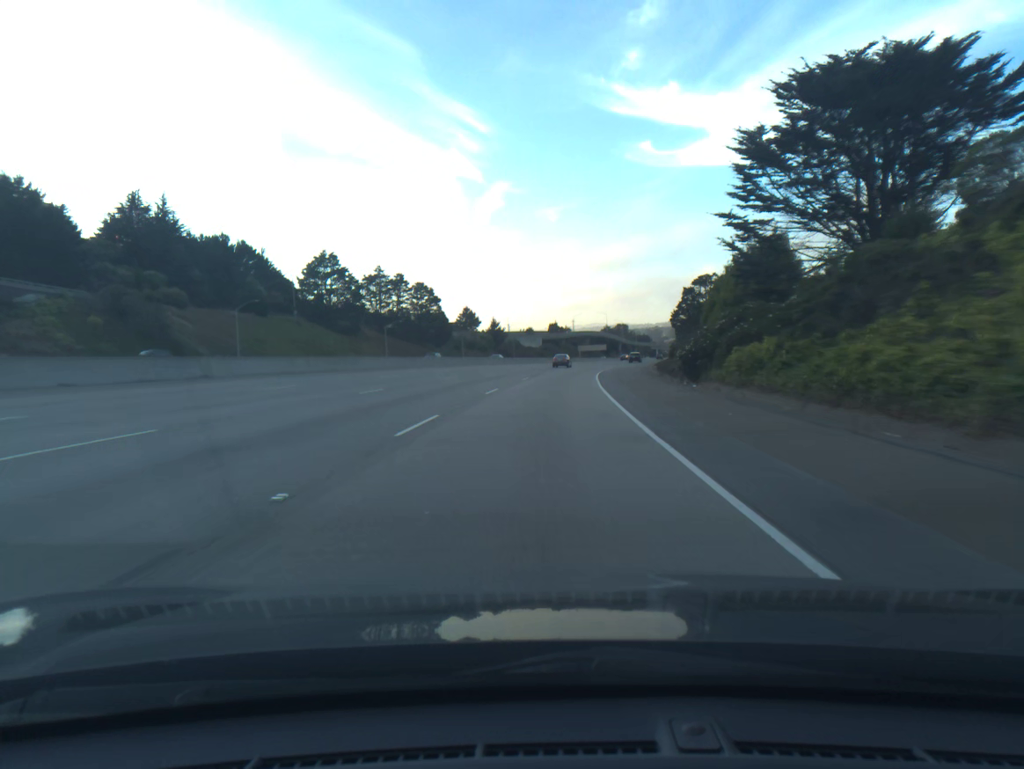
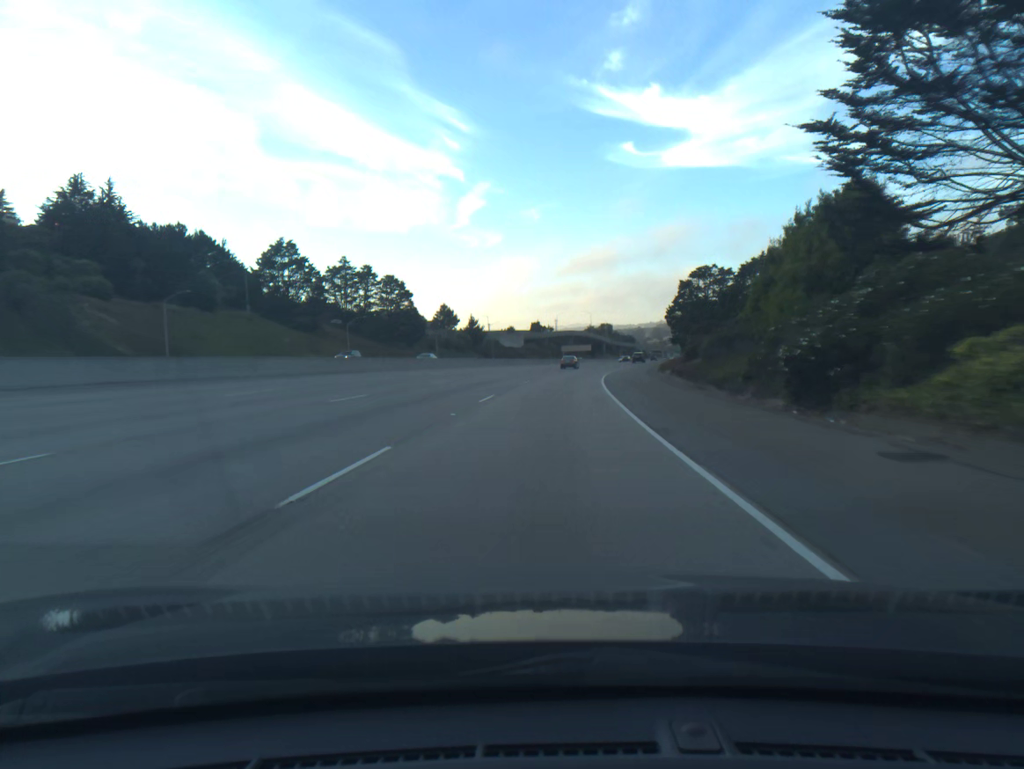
(+0.2, +17.1) m; +1°
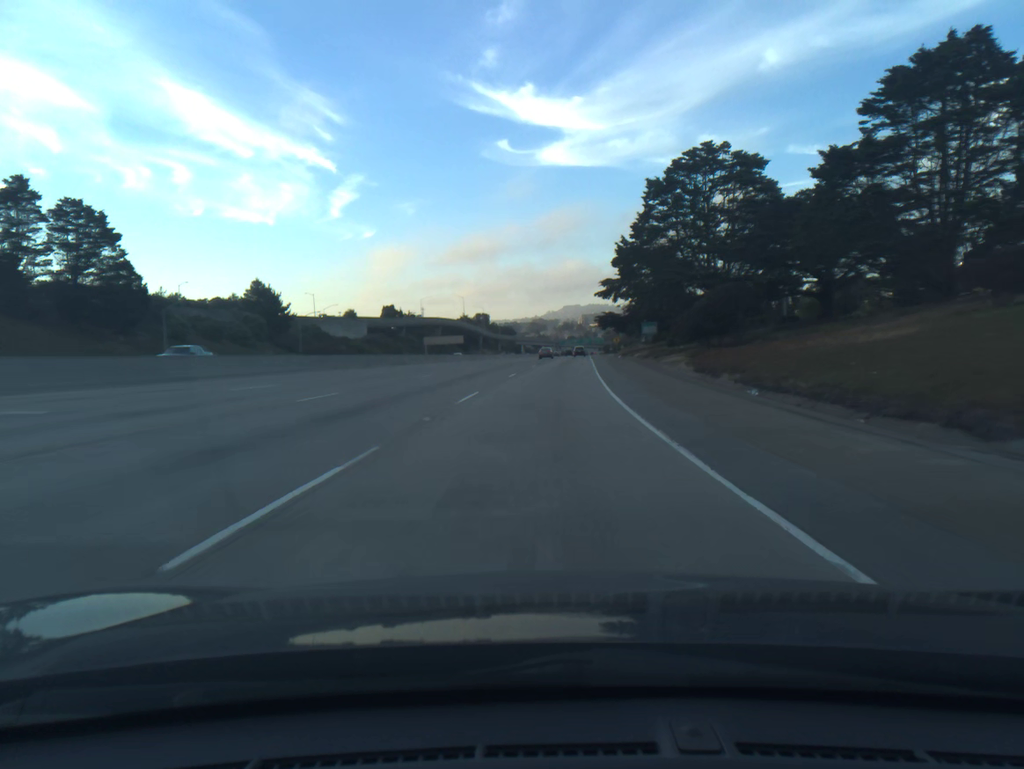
(+6.6, +85.5) m; +9°
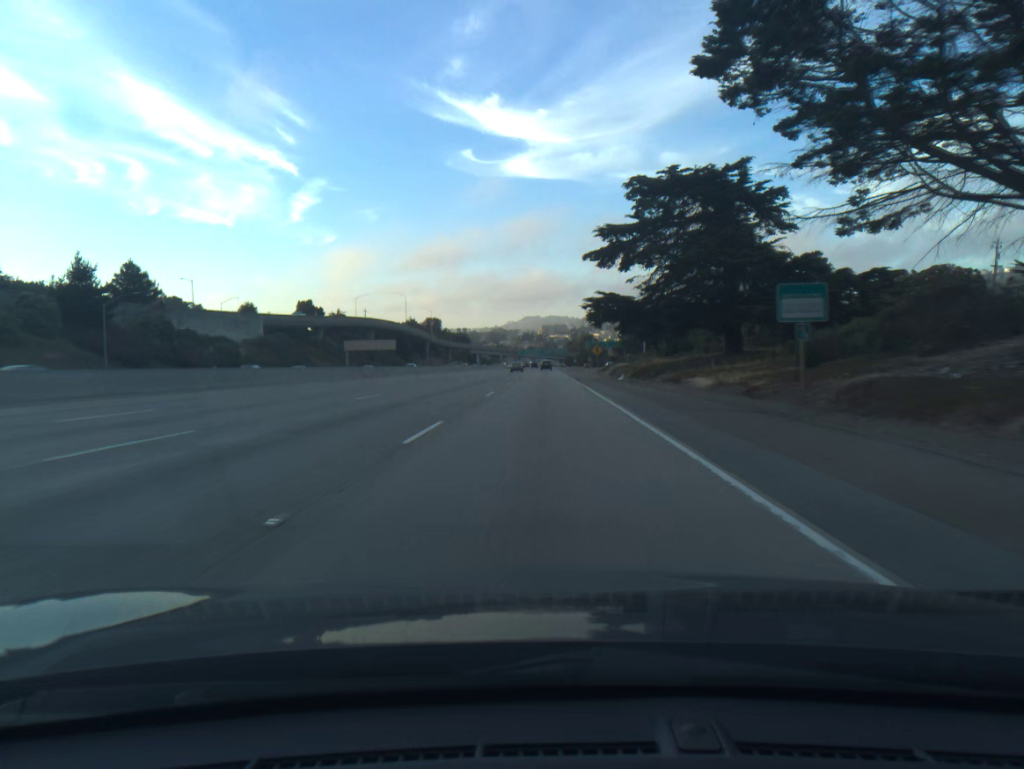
(+1.5, +51.5) m; +3°
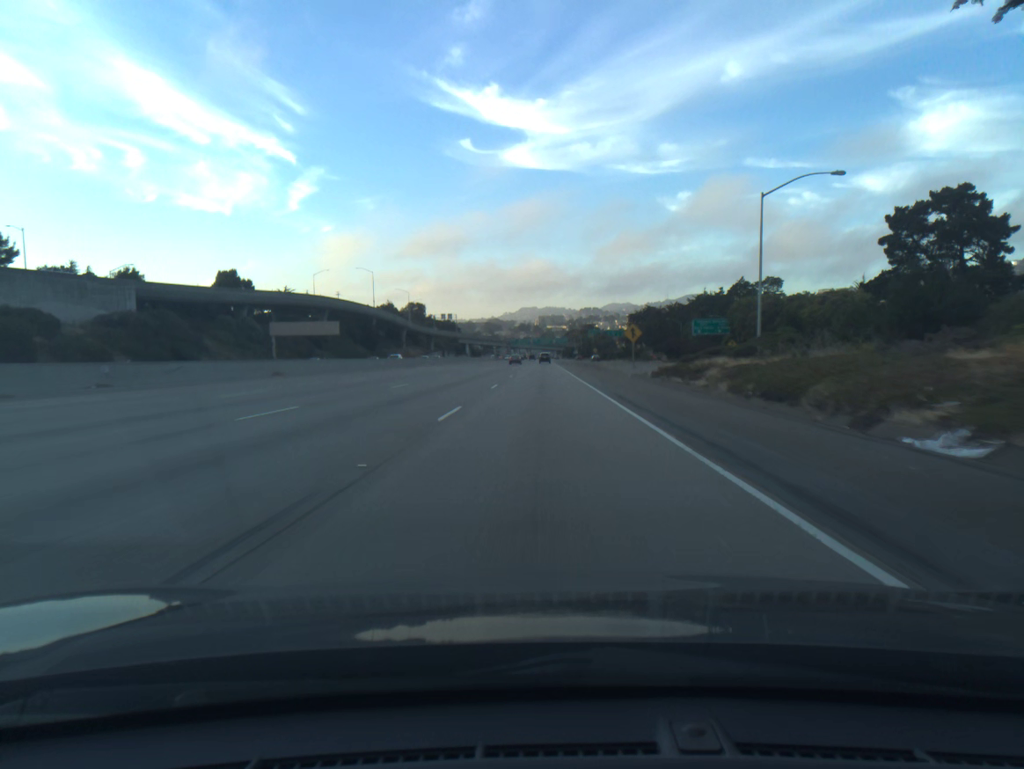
(+0.3, +51.6) m; 0°
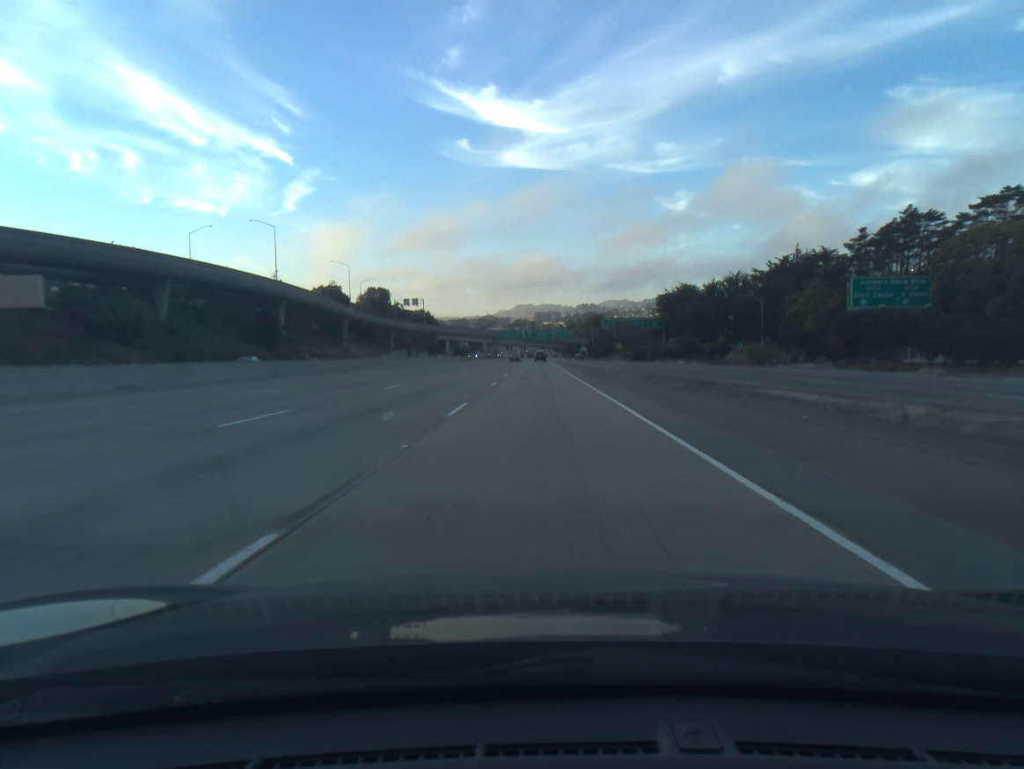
(+0.1, +86.0) m; 0°
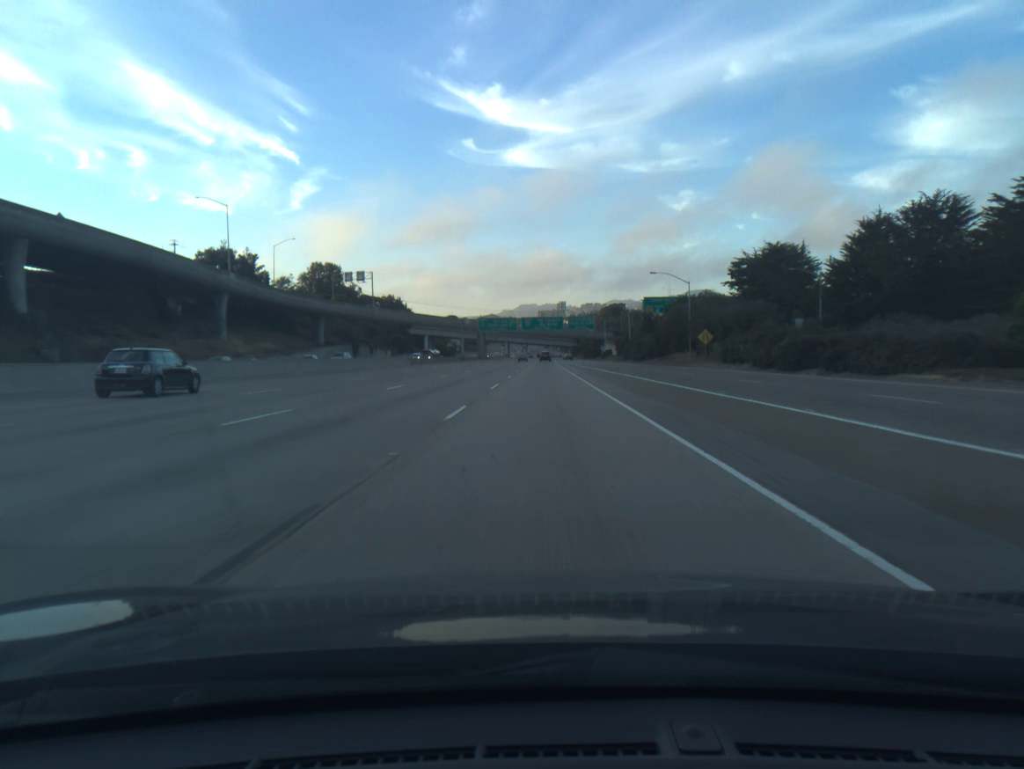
(-0.3, +86.0) m; 0°
